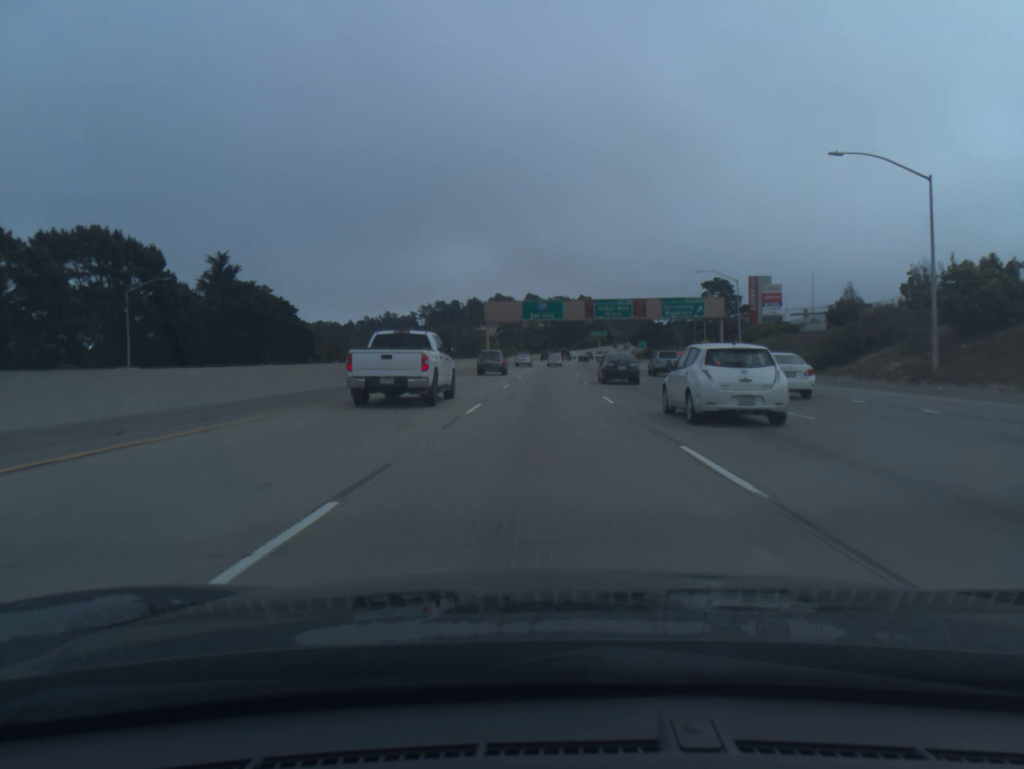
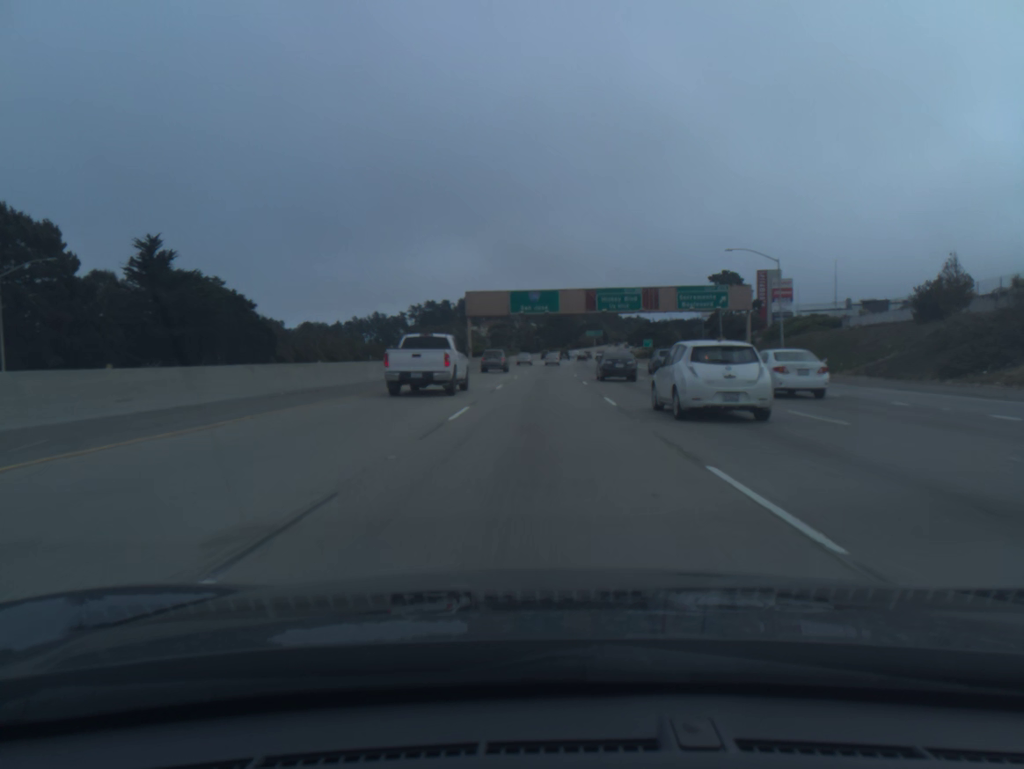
(+0.1, +16.9) m; 0°
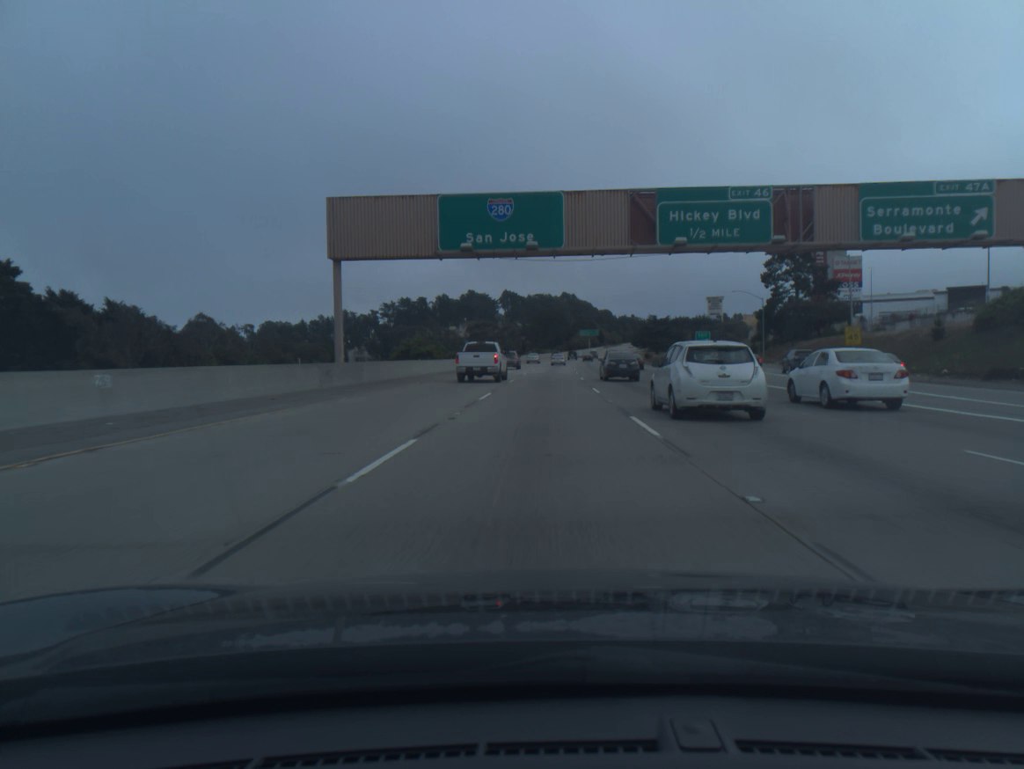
(+0.5, +51.3) m; +1°
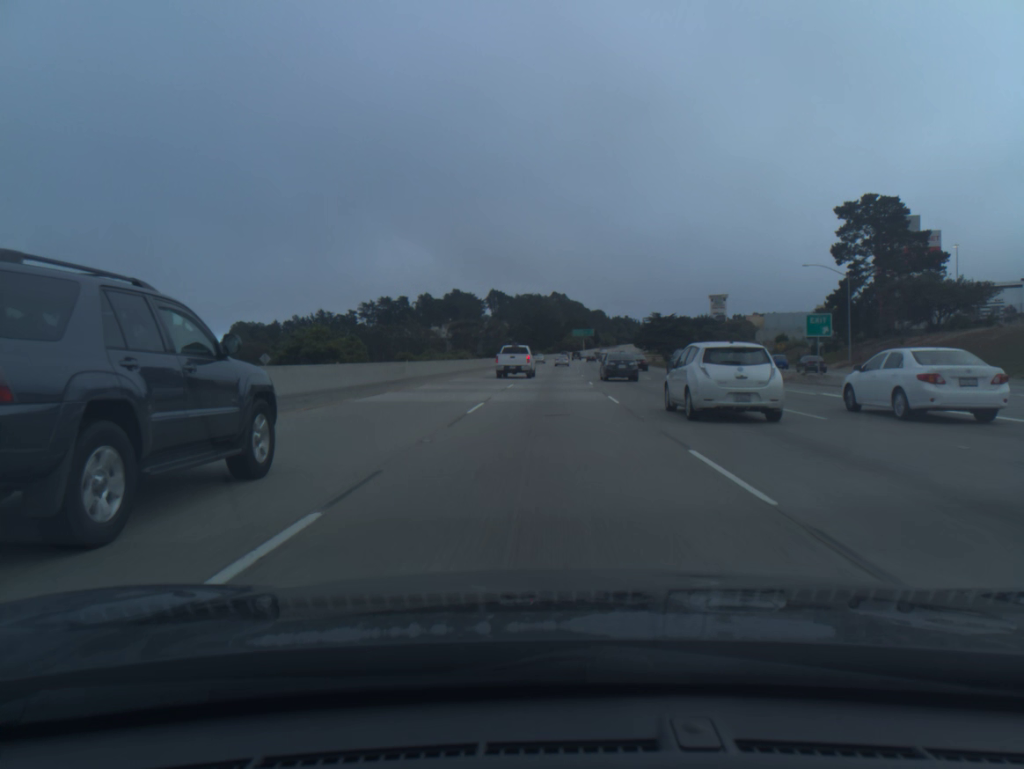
(+0.2, +34.9) m; +1°
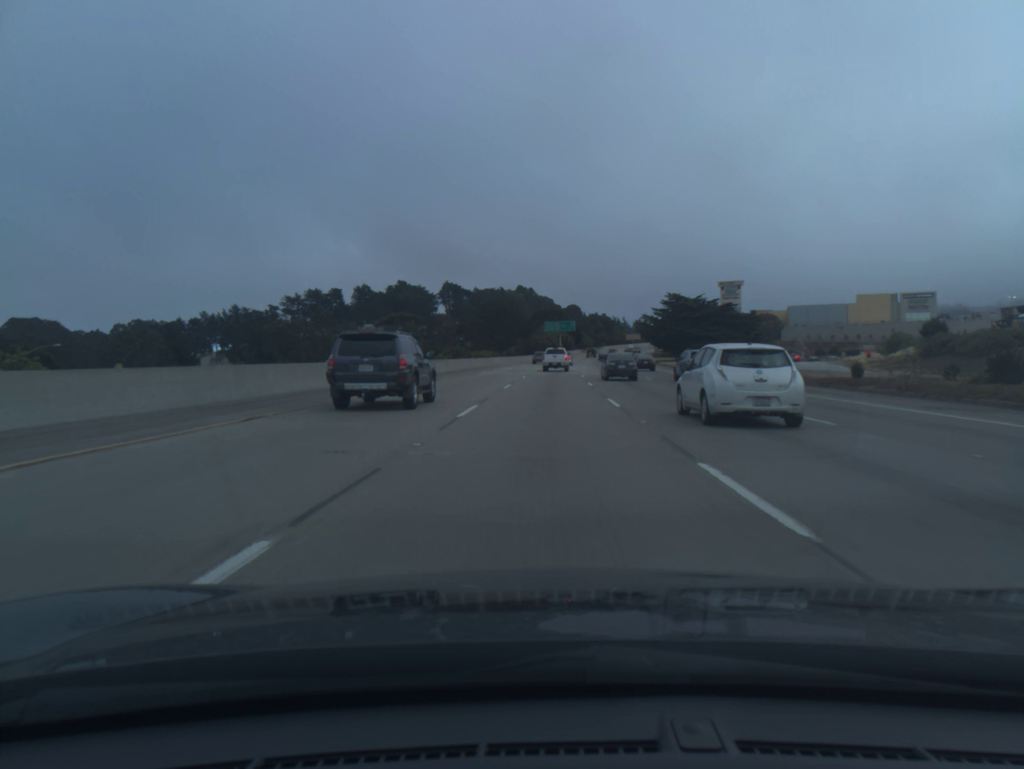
(+2.2, +88.8) m; +2°
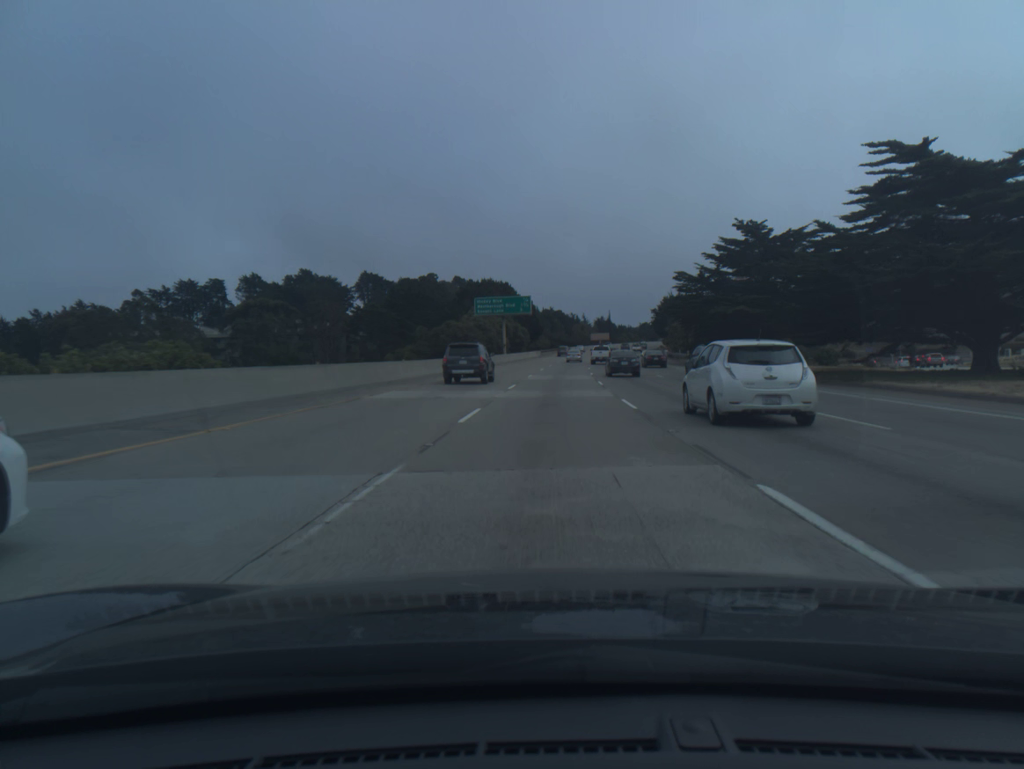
(+2.7, +89.7) m; +4°
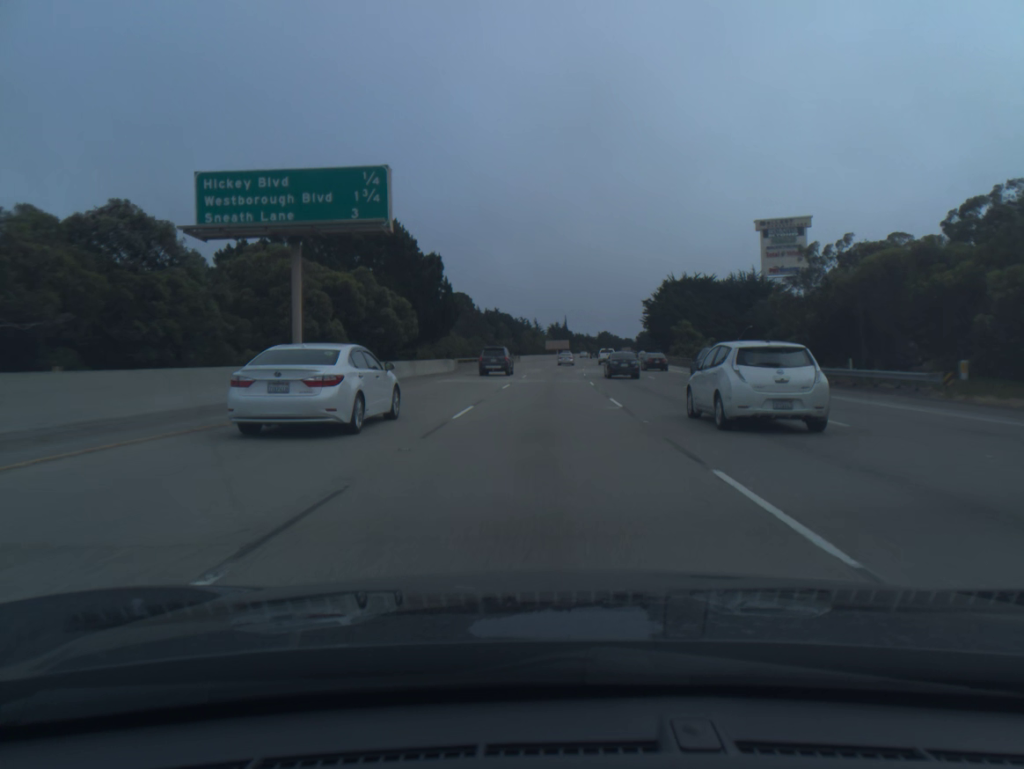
(+2.3, +72.0) m; +4°
